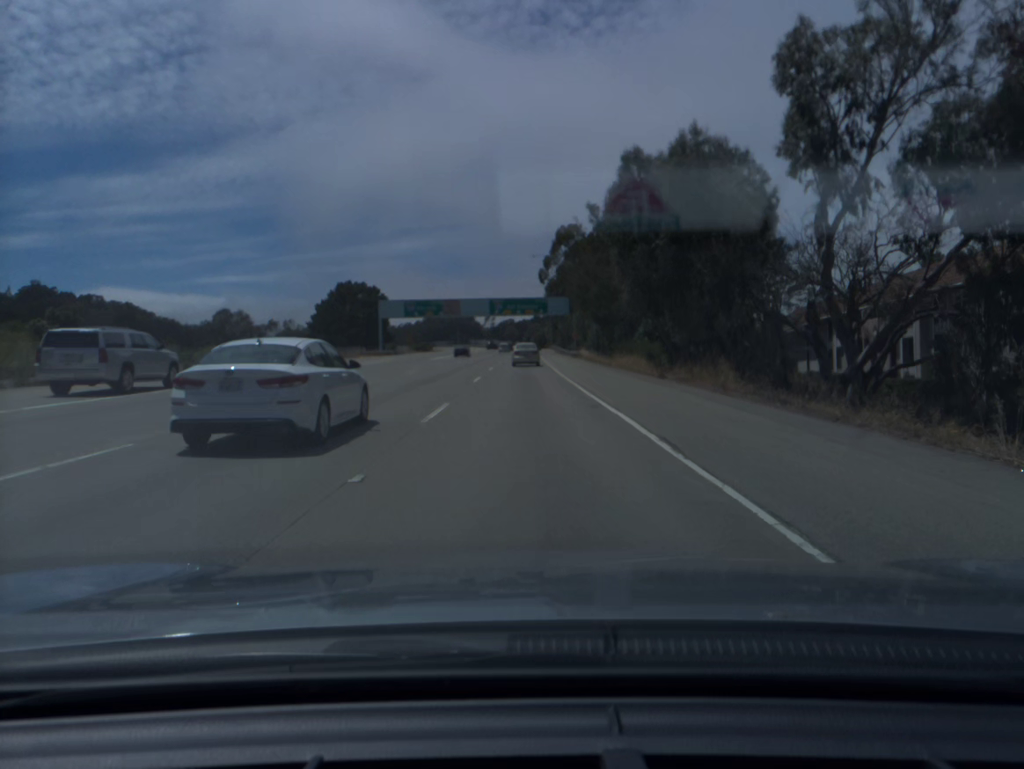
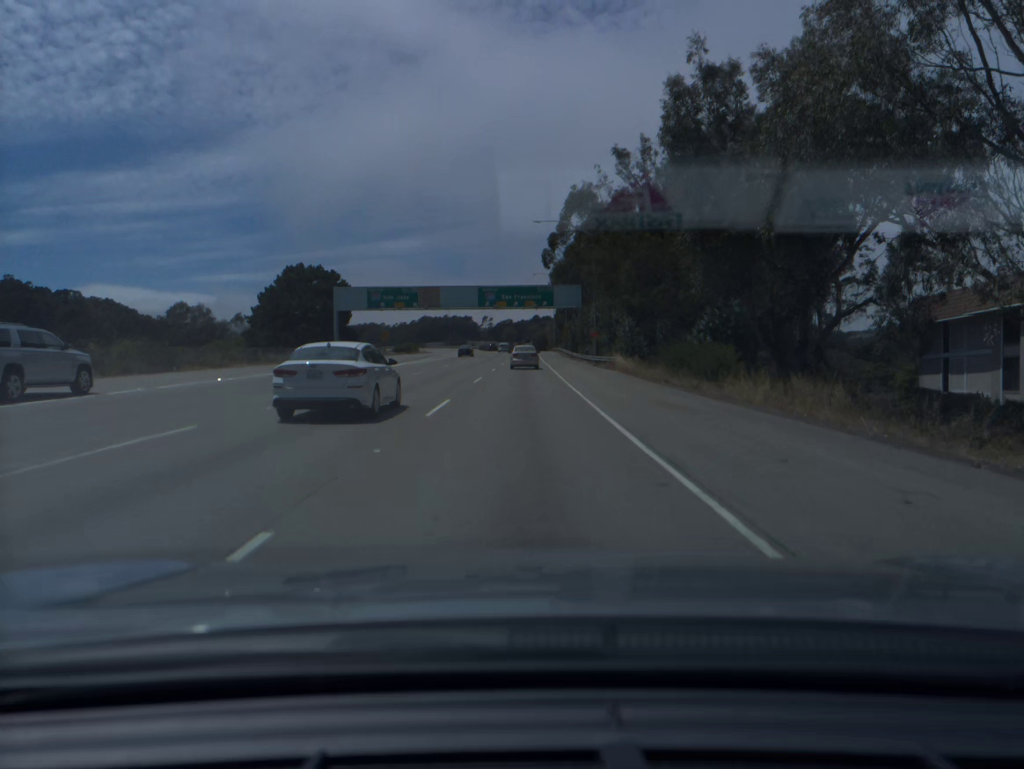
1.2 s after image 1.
(0.0, +26.9) m; 0°
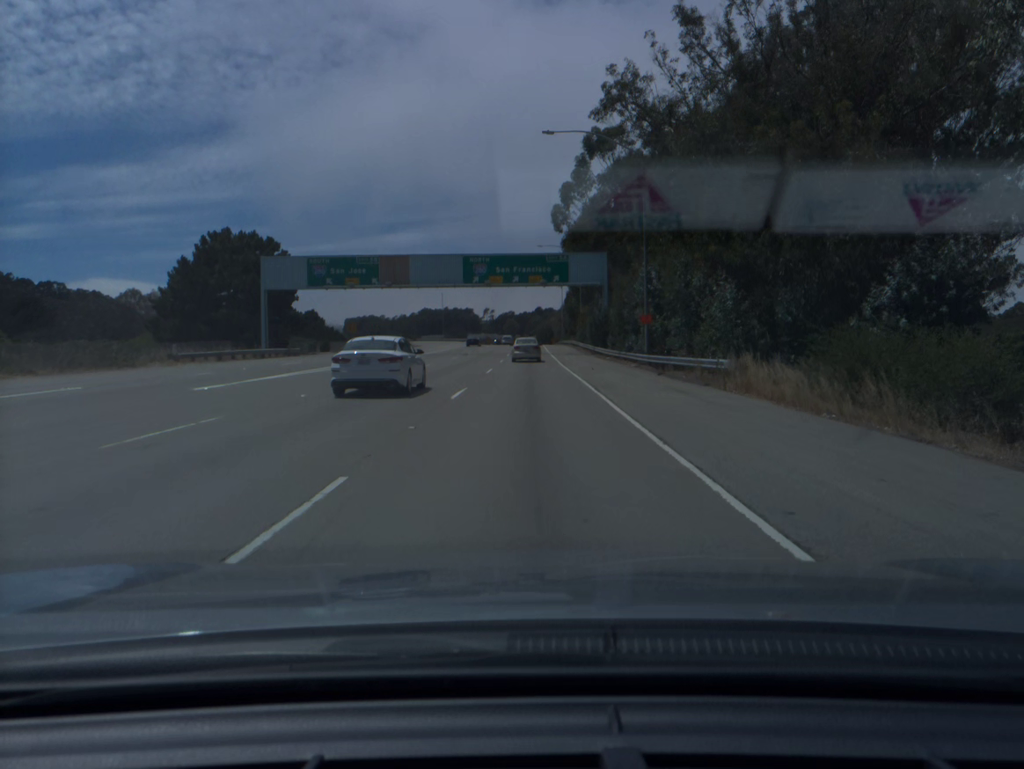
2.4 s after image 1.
(0.0, +27.0) m; 0°
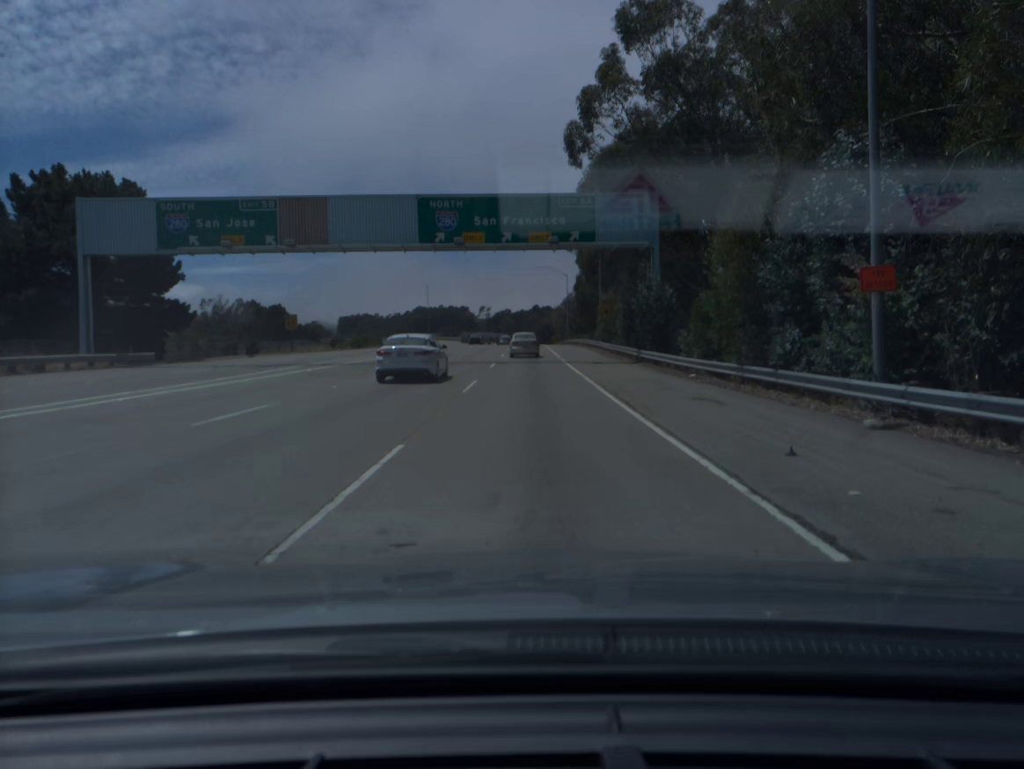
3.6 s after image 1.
(0.0, +26.9) m; 0°
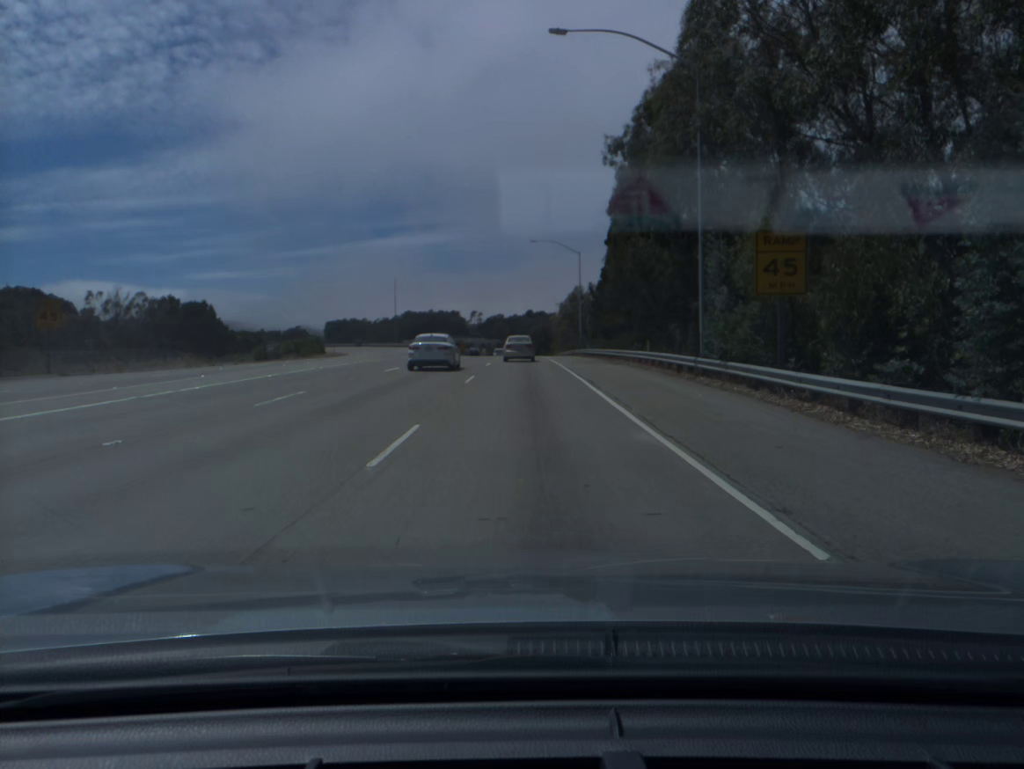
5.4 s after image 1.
(+0.2, +40.0) m; 0°
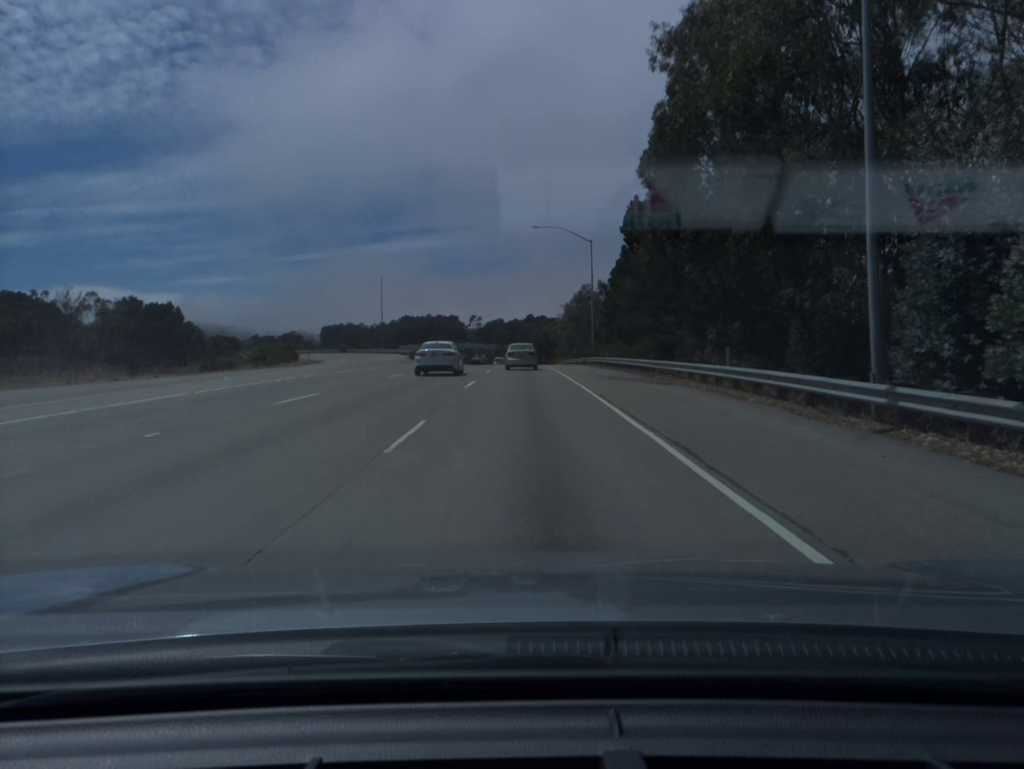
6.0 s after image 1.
(0.0, +13.2) m; 0°
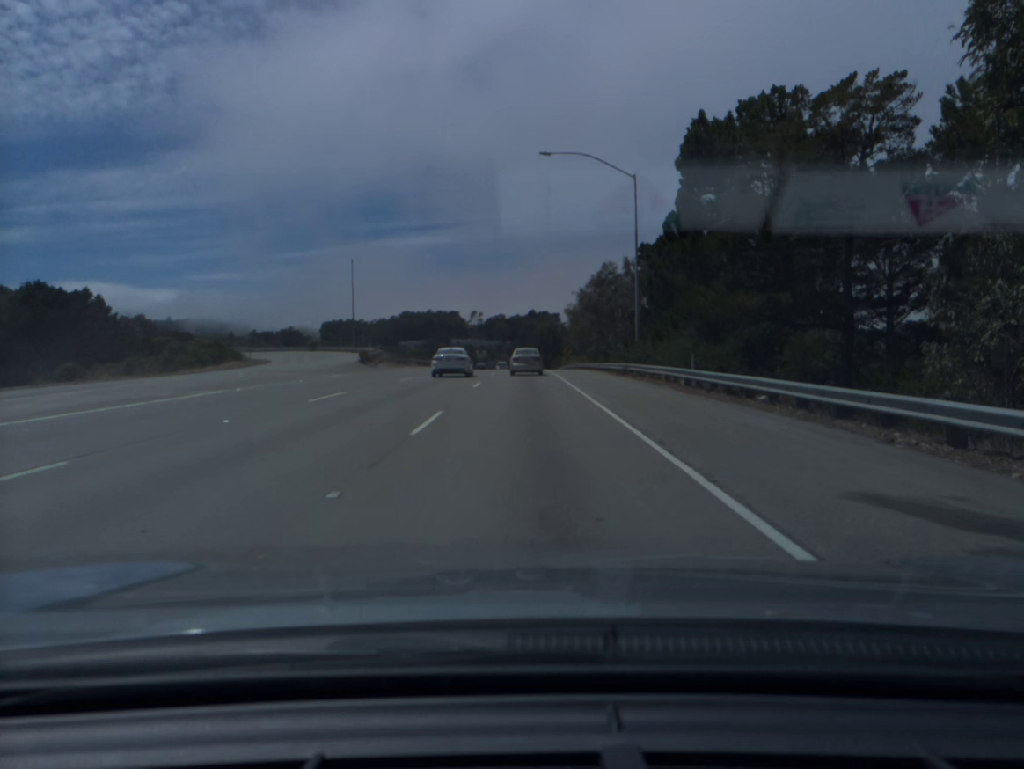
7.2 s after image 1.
(-0.1, +26.2) m; 0°
